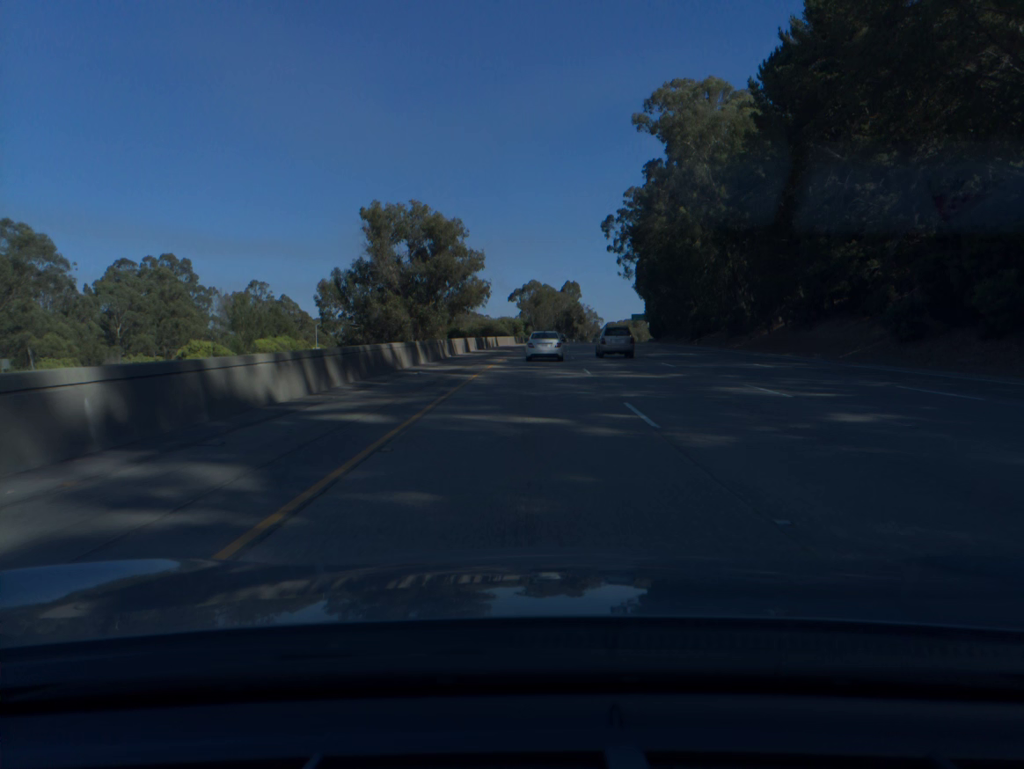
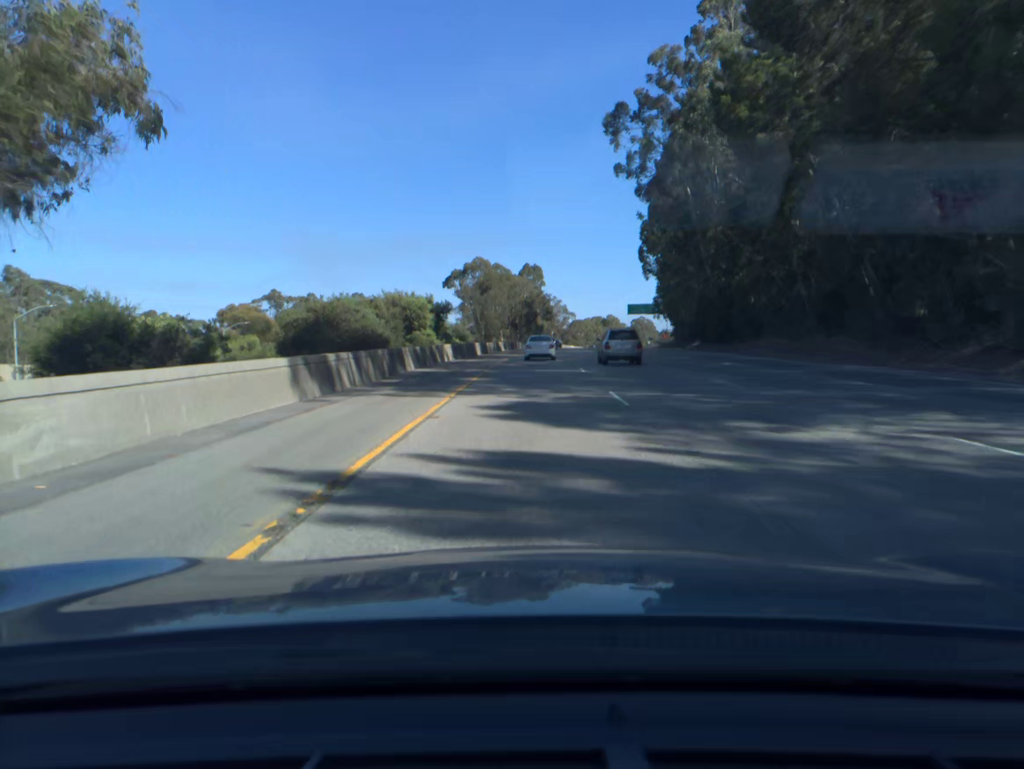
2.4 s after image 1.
(+2.3, +83.3) m; +3°
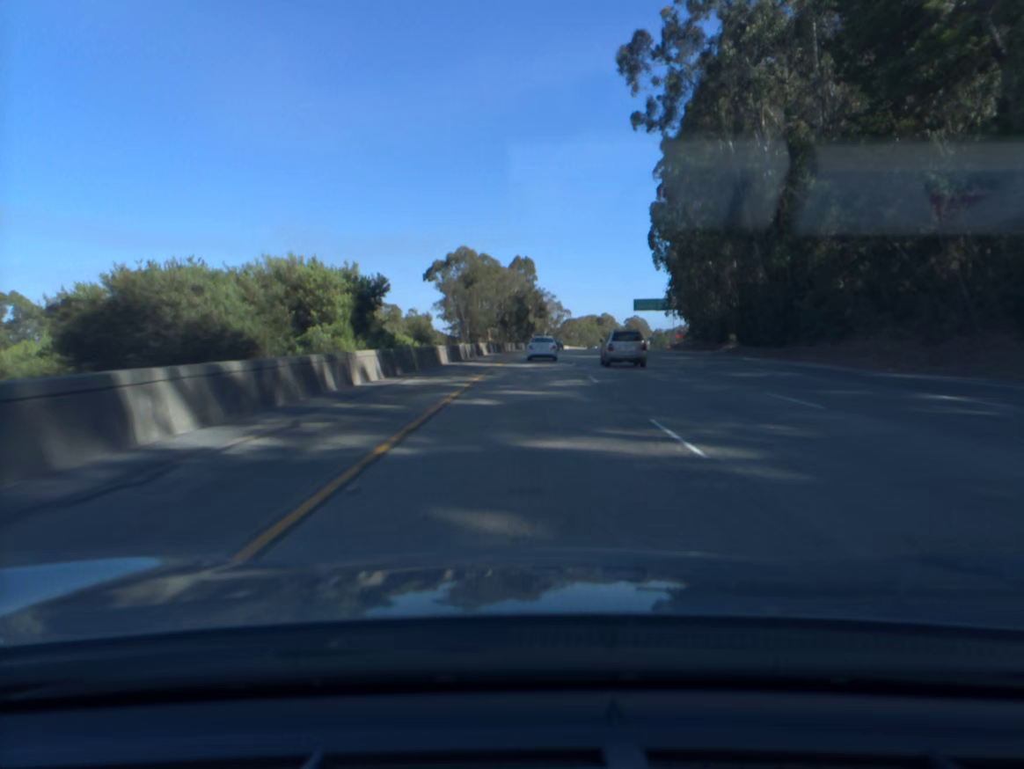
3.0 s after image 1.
(+0.1, +20.9) m; +1°
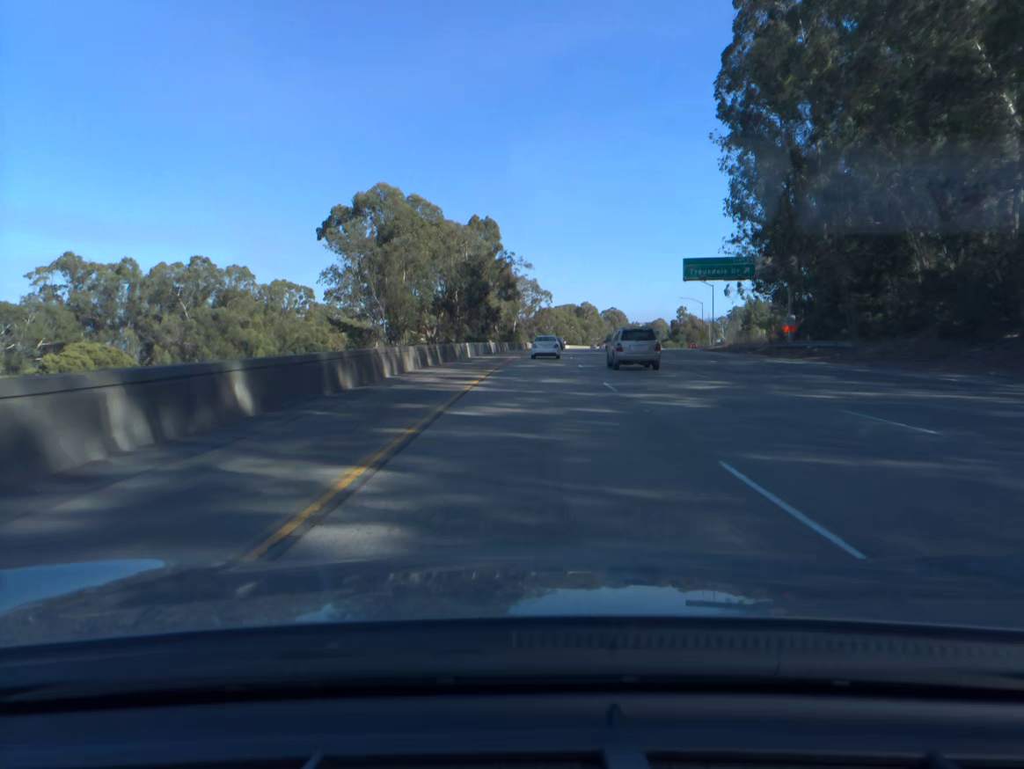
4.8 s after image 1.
(+1.3, +62.5) m; +2°
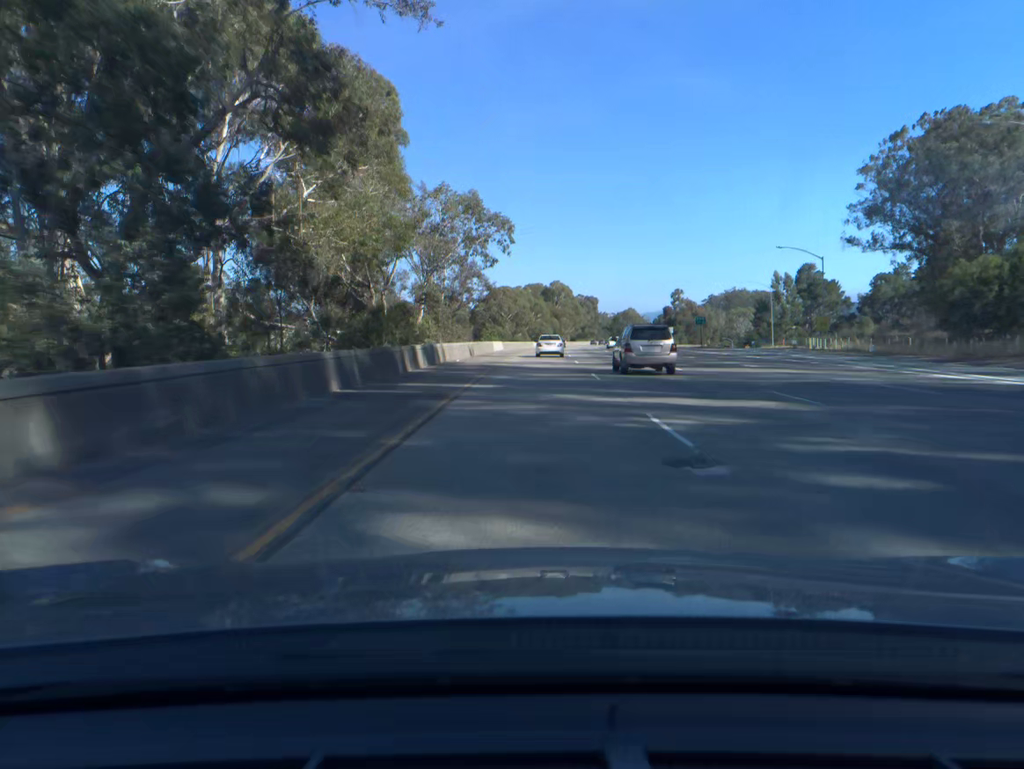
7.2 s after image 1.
(+2.5, +82.9) m; +3°
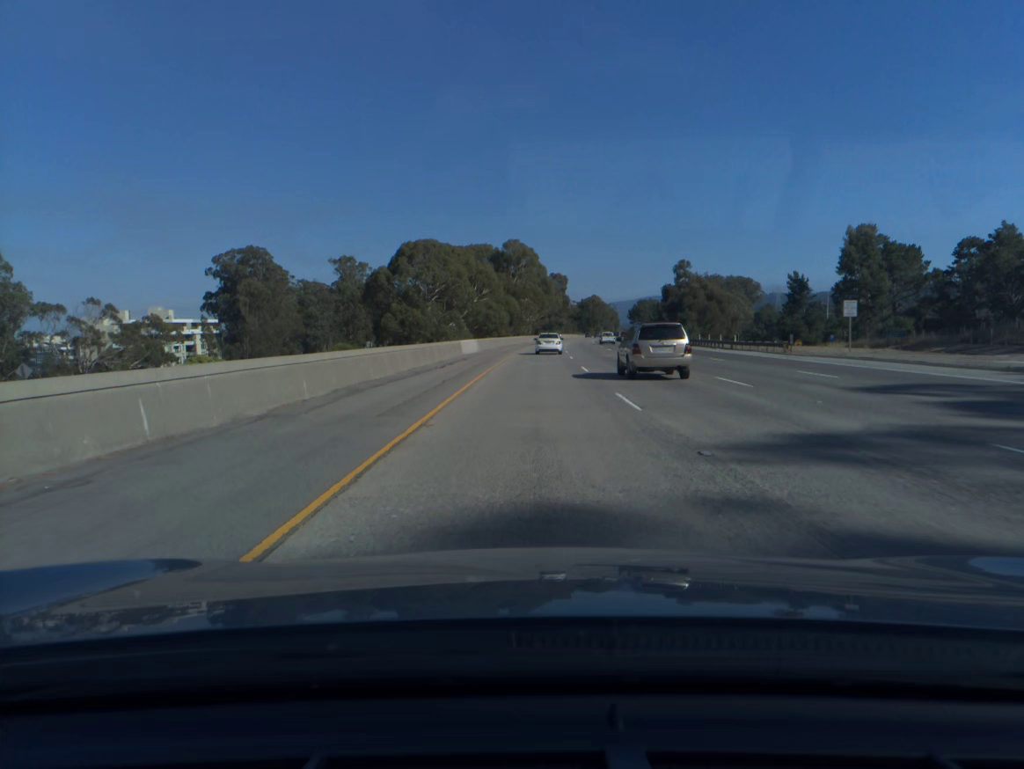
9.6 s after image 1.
(+2.3, +82.5) m; +3°
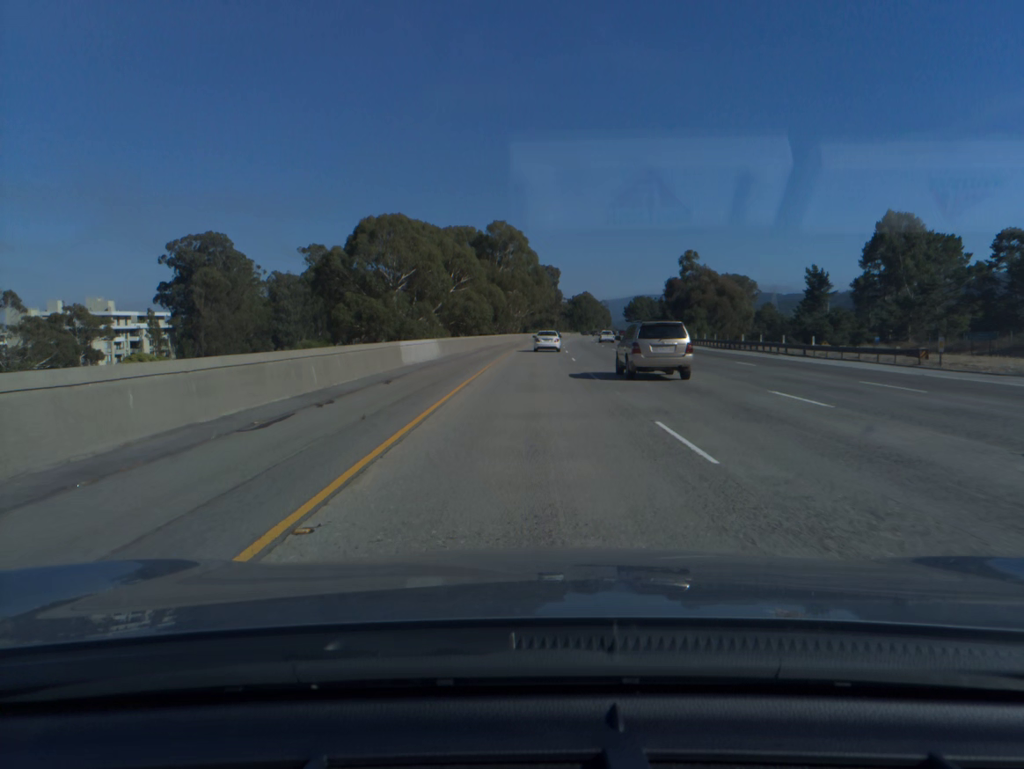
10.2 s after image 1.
(+0.1, +20.6) m; +1°
